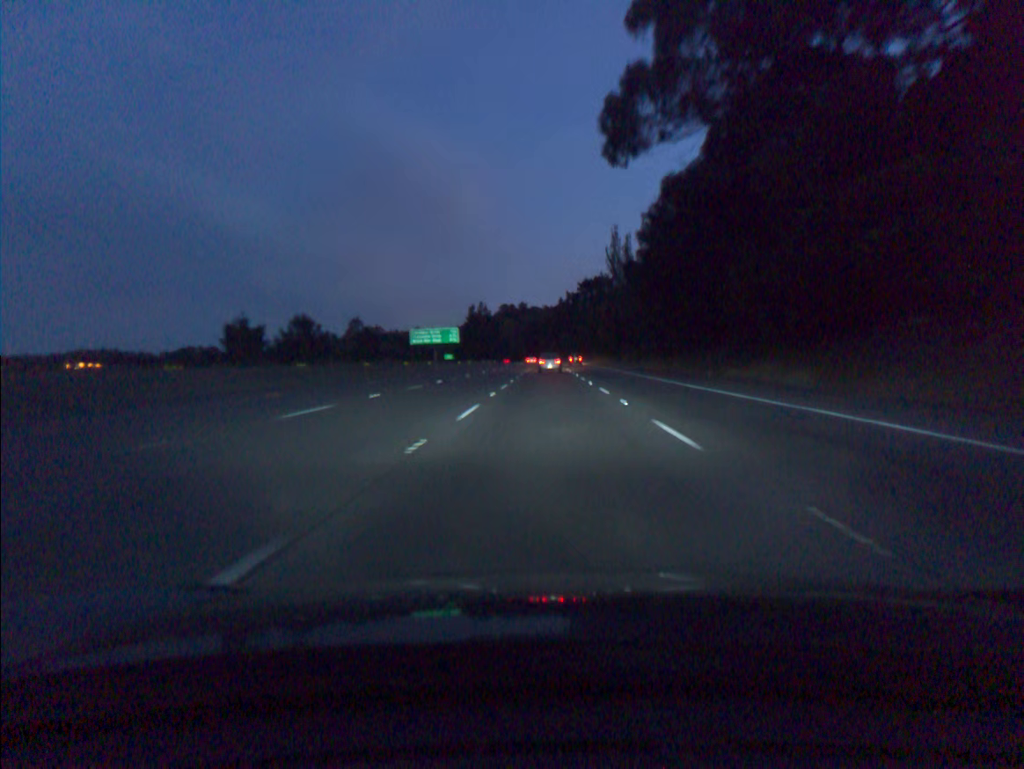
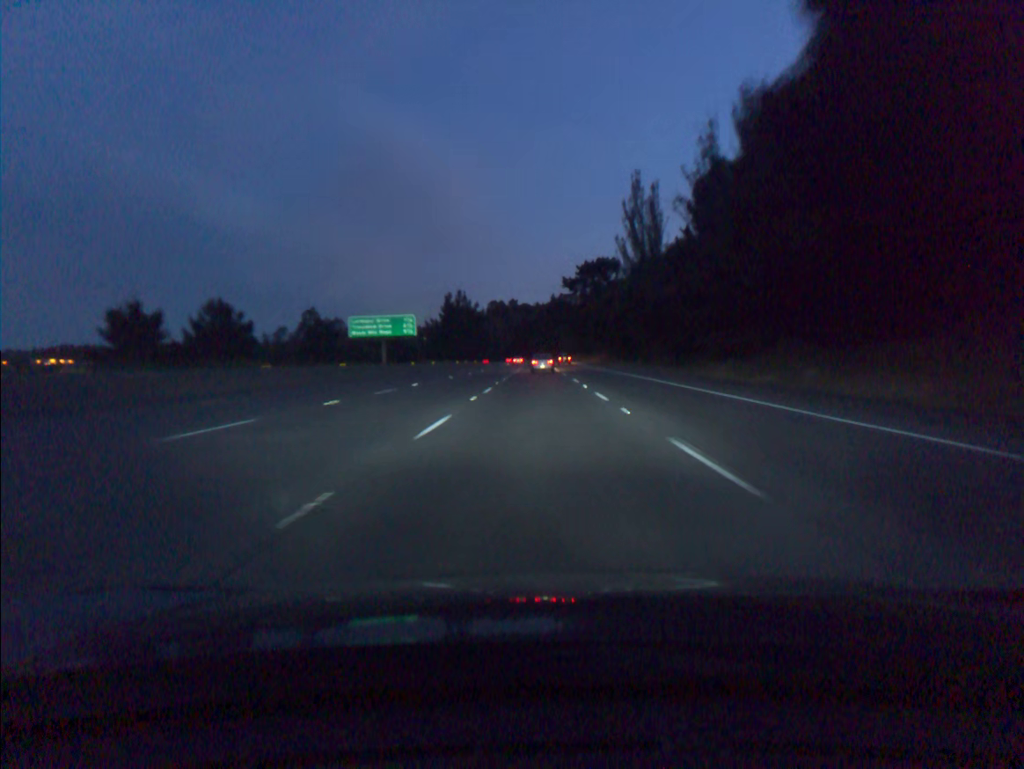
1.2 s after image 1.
(+0.3, +33.0) m; +1°
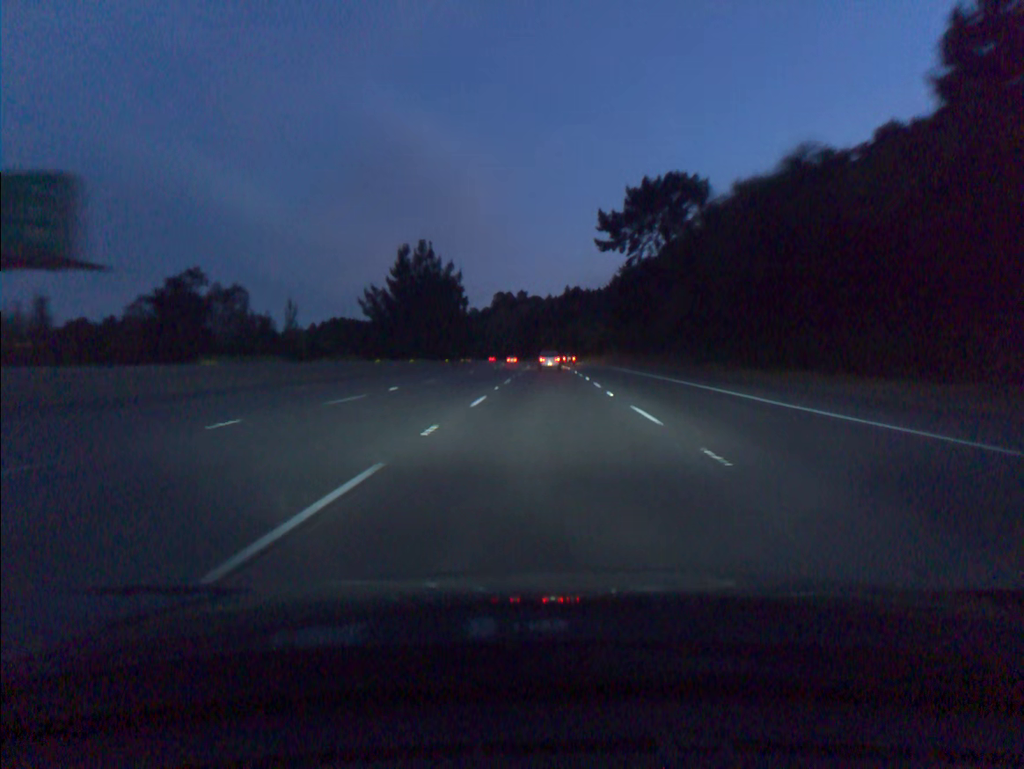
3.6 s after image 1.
(-0.4, +65.9) m; -1°
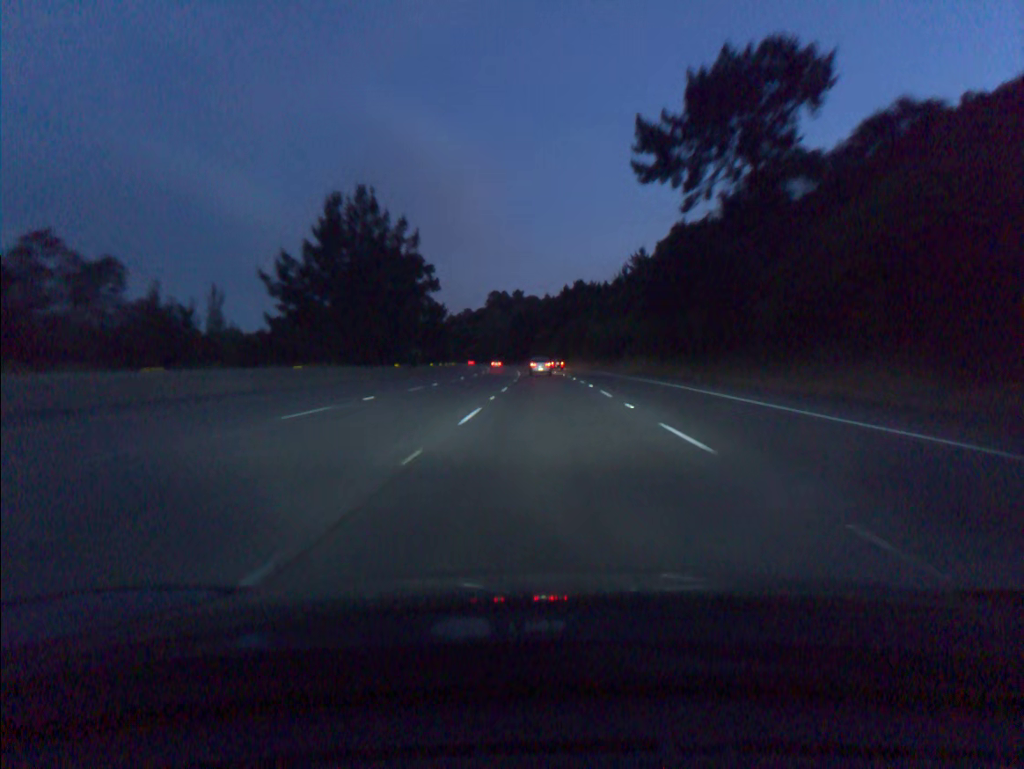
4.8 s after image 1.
(0.0, +33.1) m; 0°
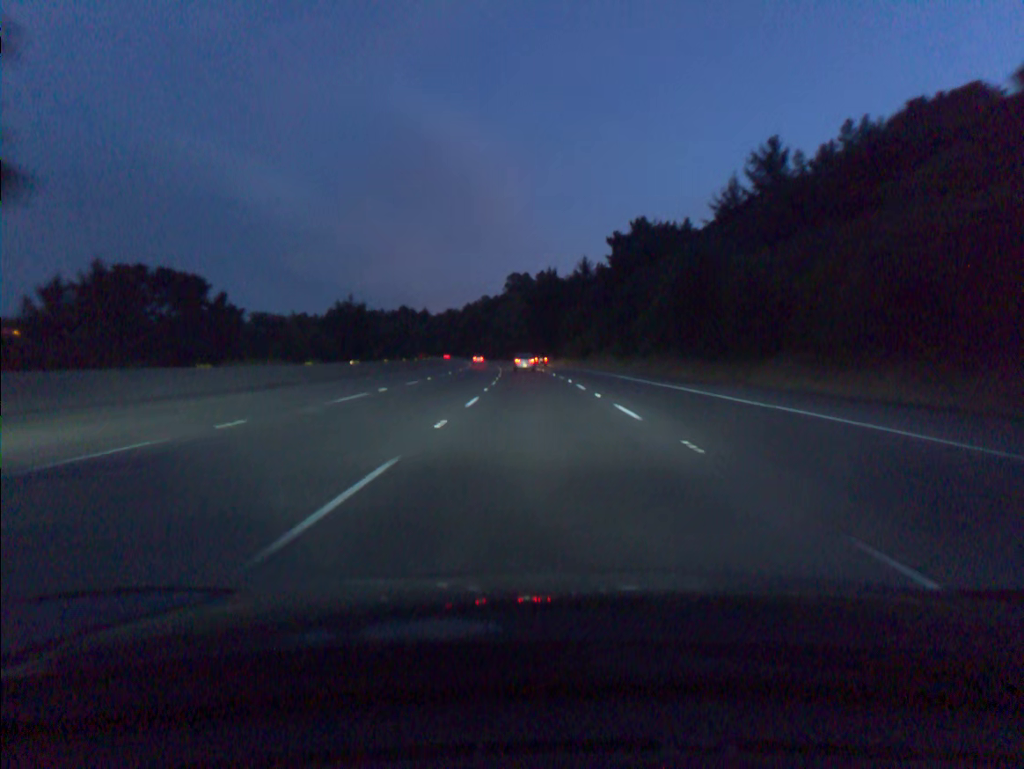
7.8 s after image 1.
(-0.7, +83.0) m; -2°
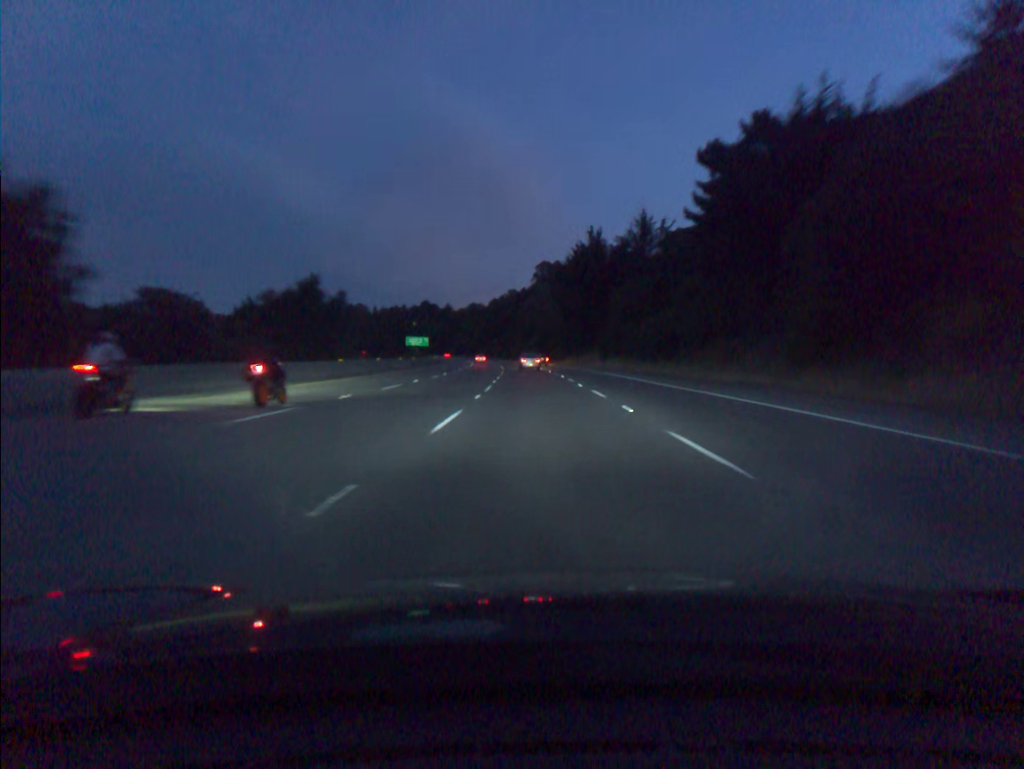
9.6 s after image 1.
(-1.0, +50.5) m; -2°
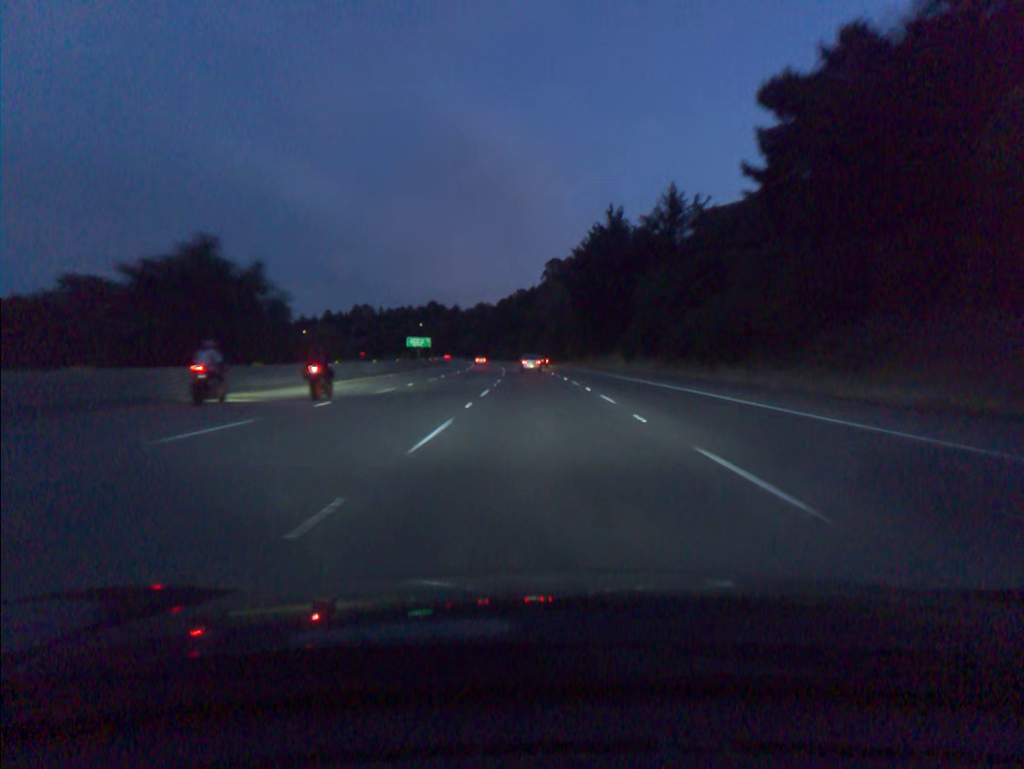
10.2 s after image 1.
(-0.1, +16.9) m; -1°
